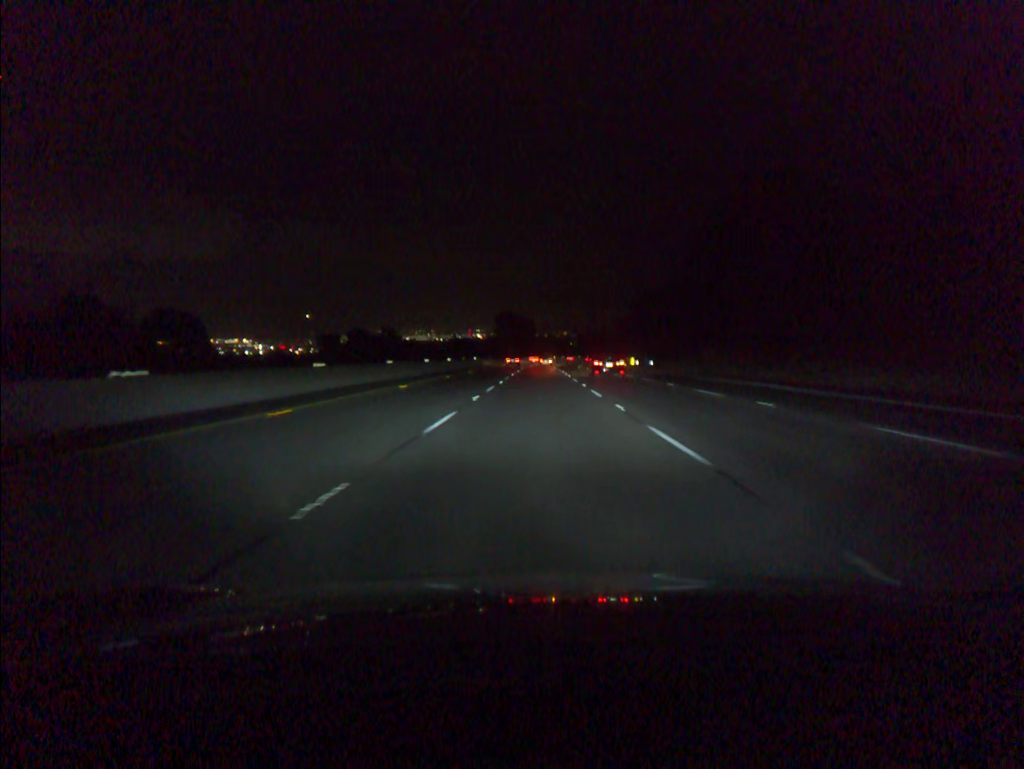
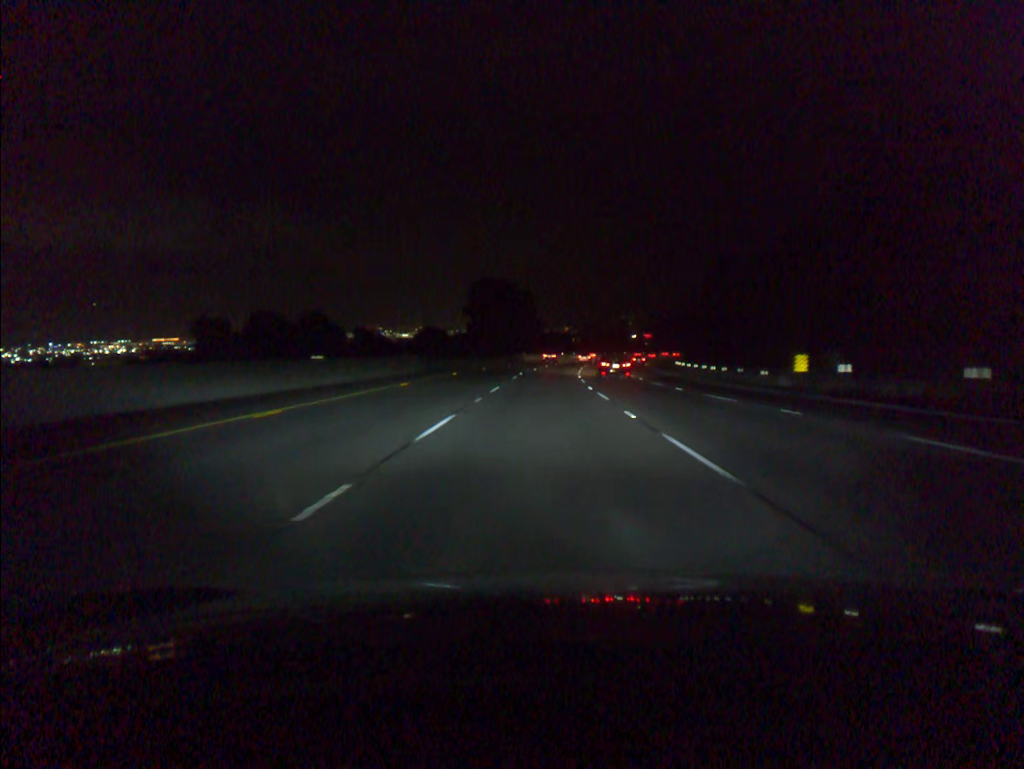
(-0.2, +74.1) m; 0°
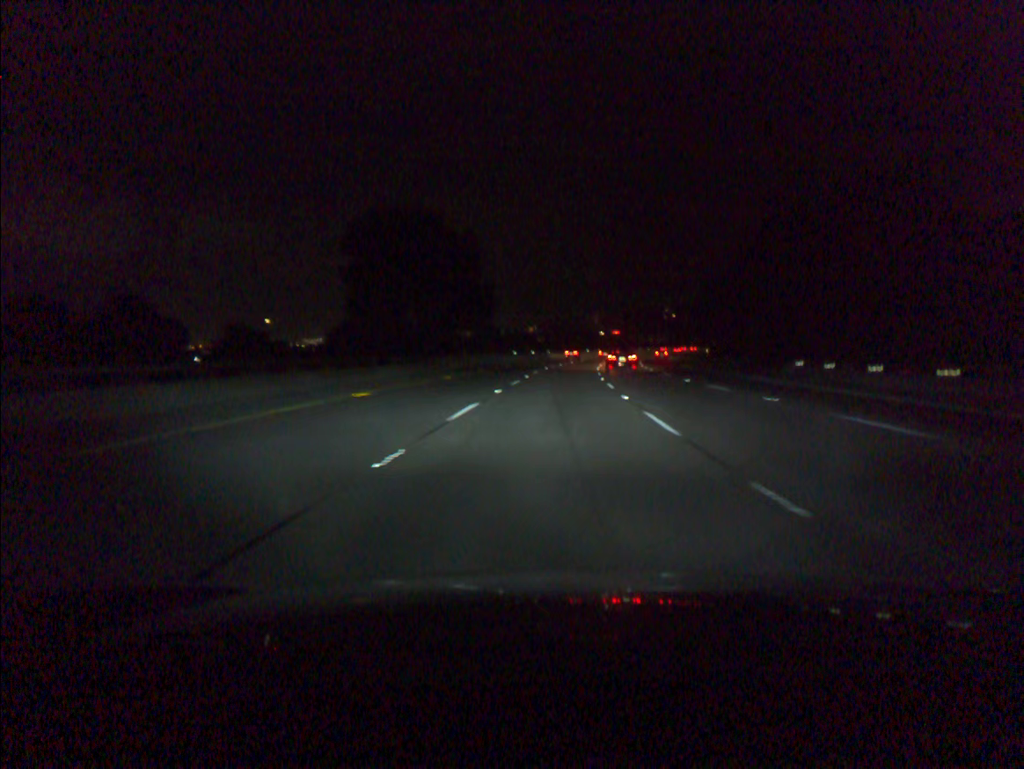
(+0.8, +55.6) m; +2°
